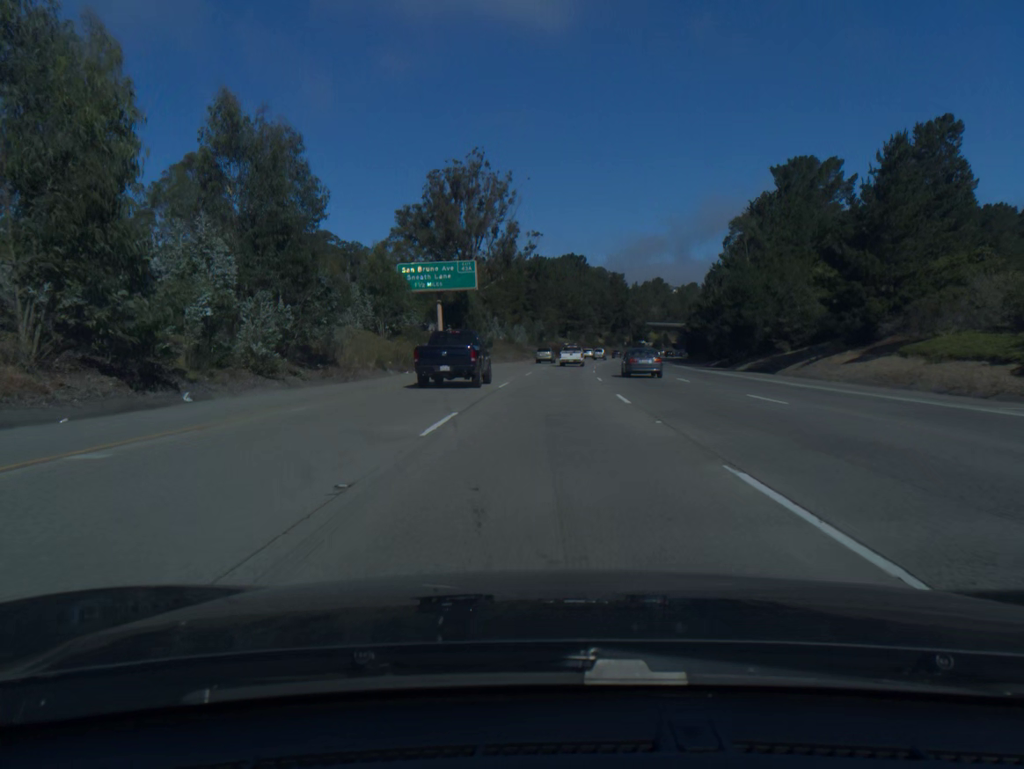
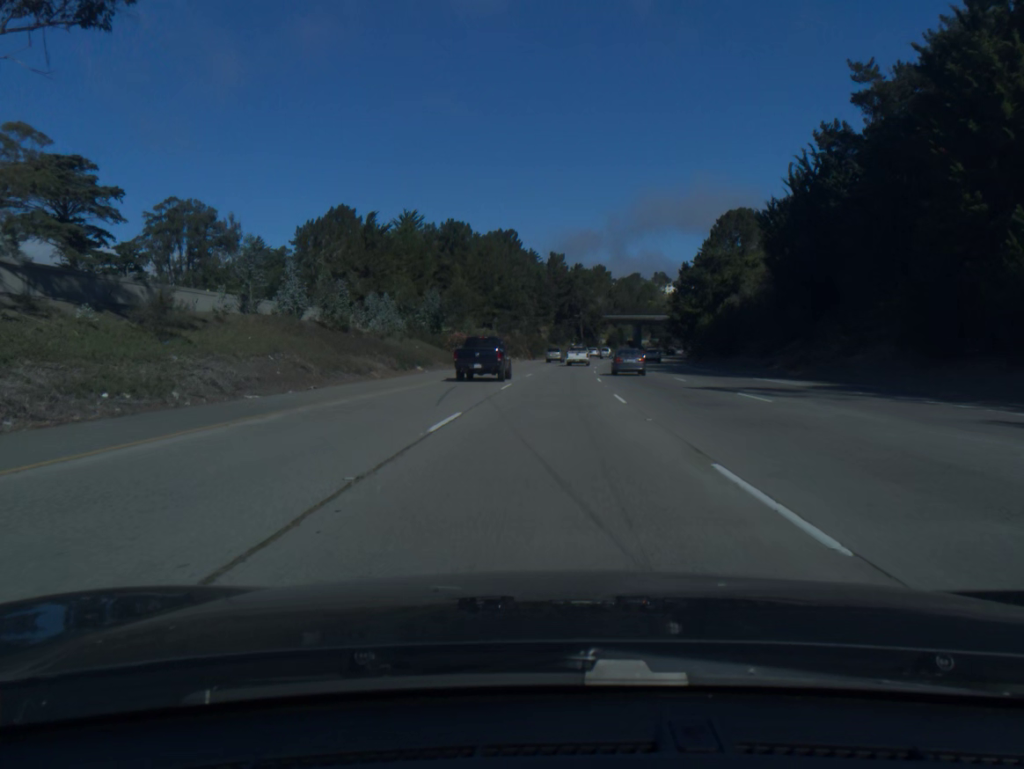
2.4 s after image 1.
(+3.3, +72.4) m; +5°
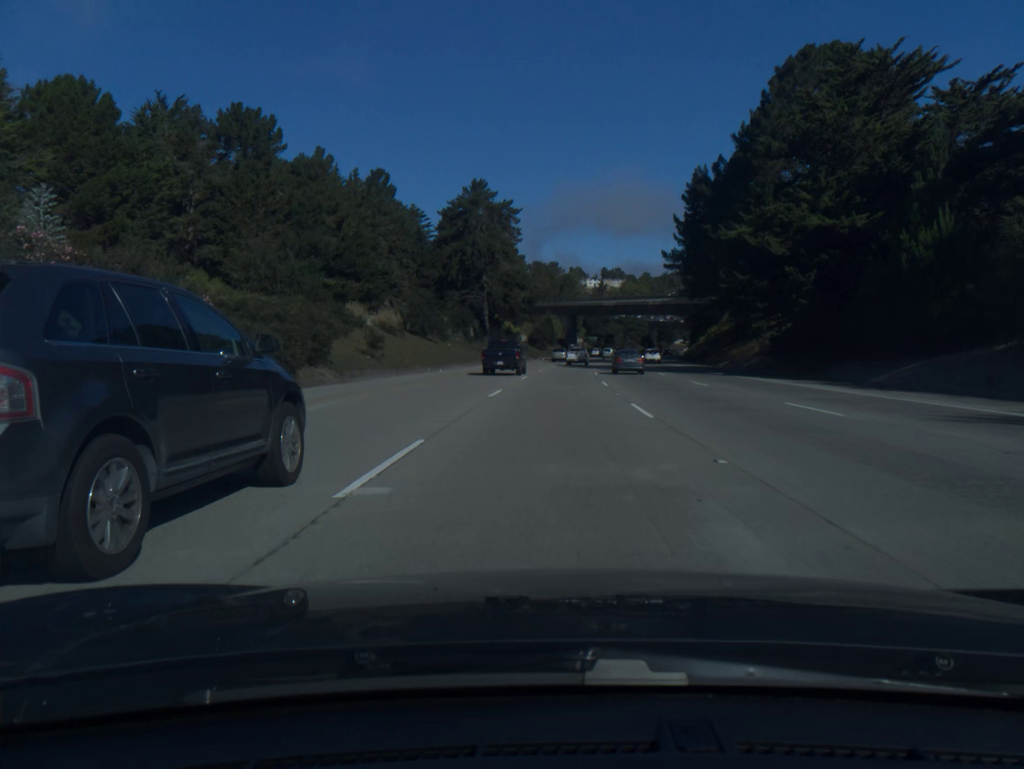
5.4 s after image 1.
(+5.1, +92.4) m; +7°
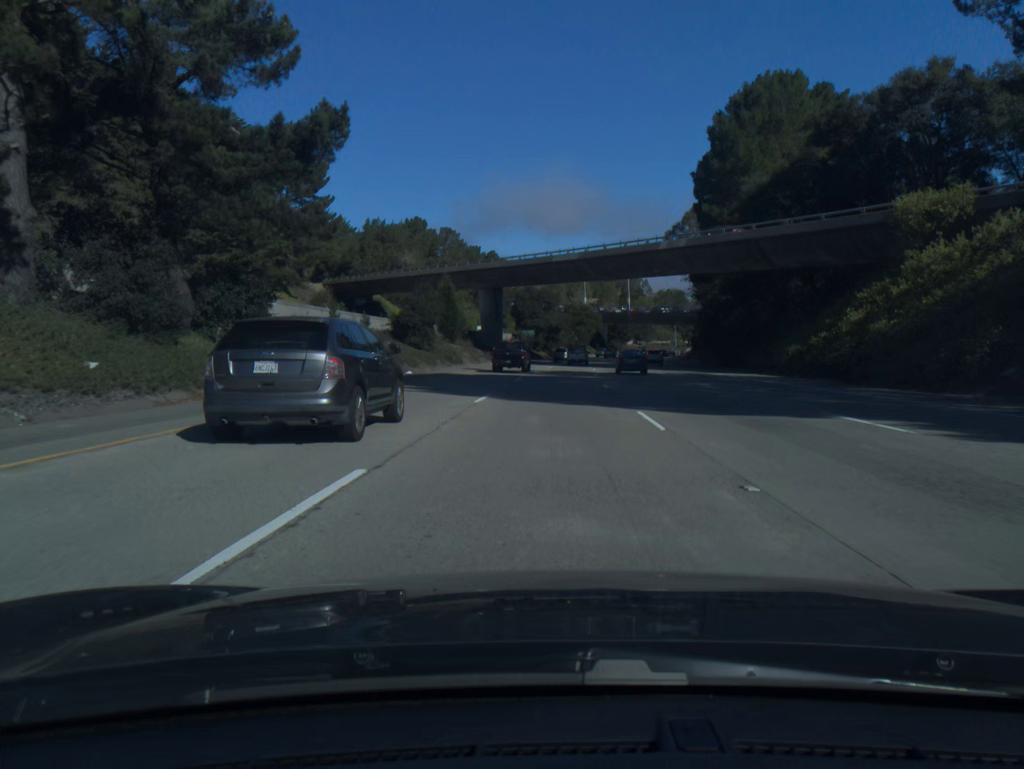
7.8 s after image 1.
(+3.6, +75.4) m; +5°
